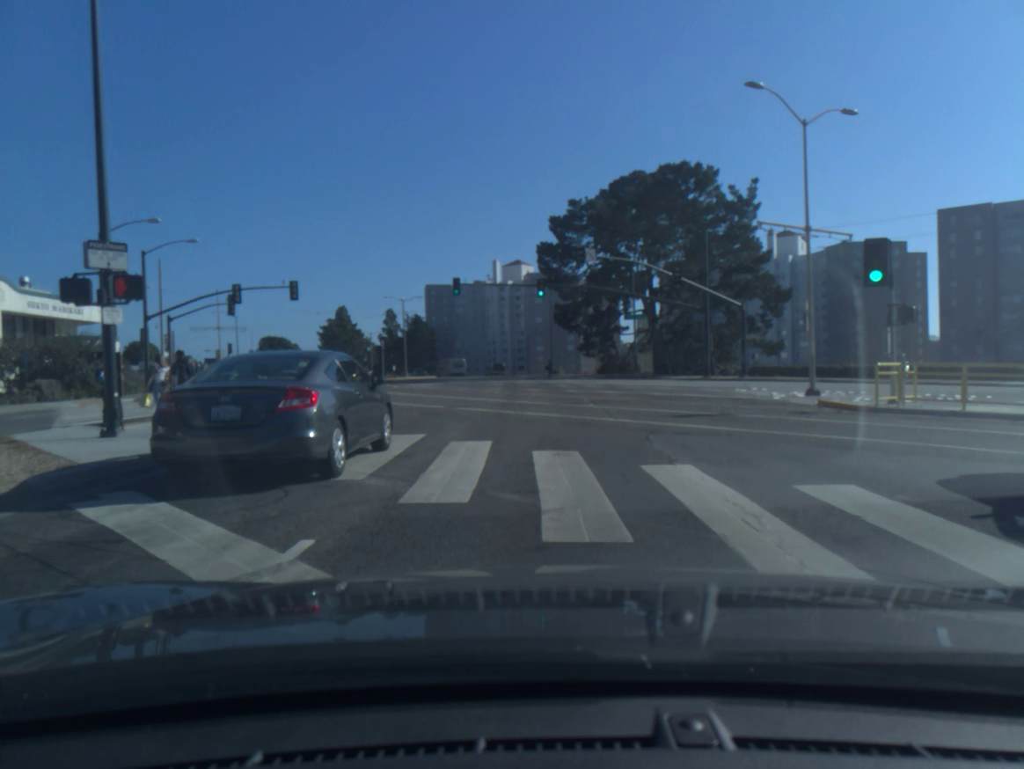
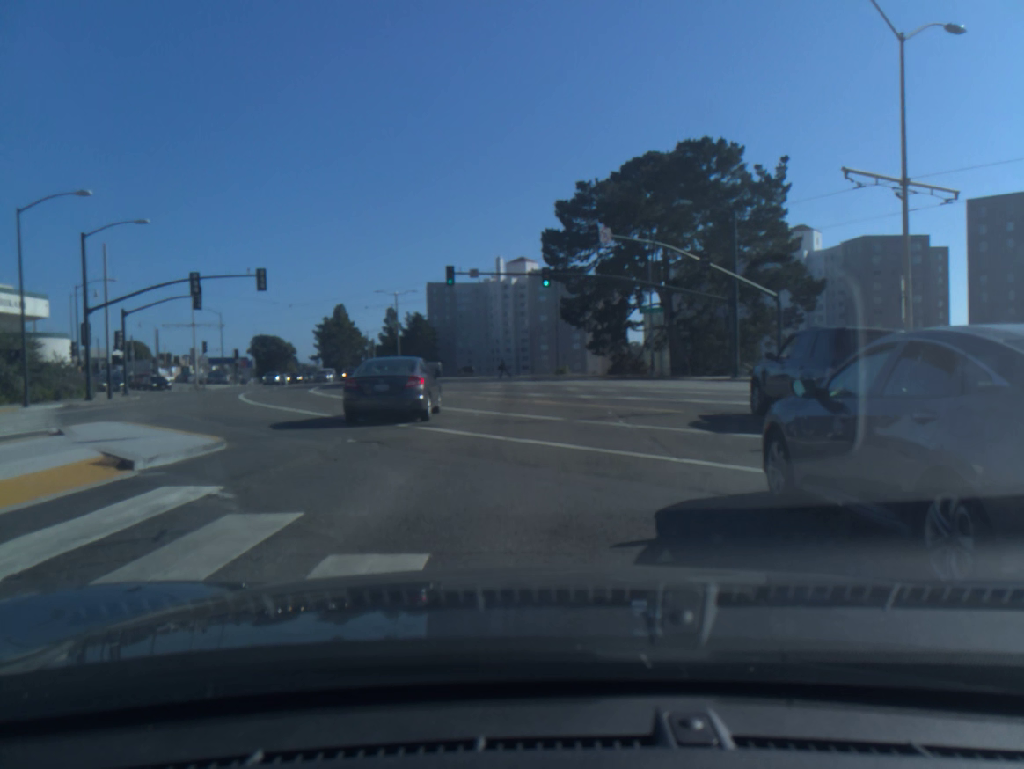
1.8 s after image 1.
(0.0, +7.0) m; 0°
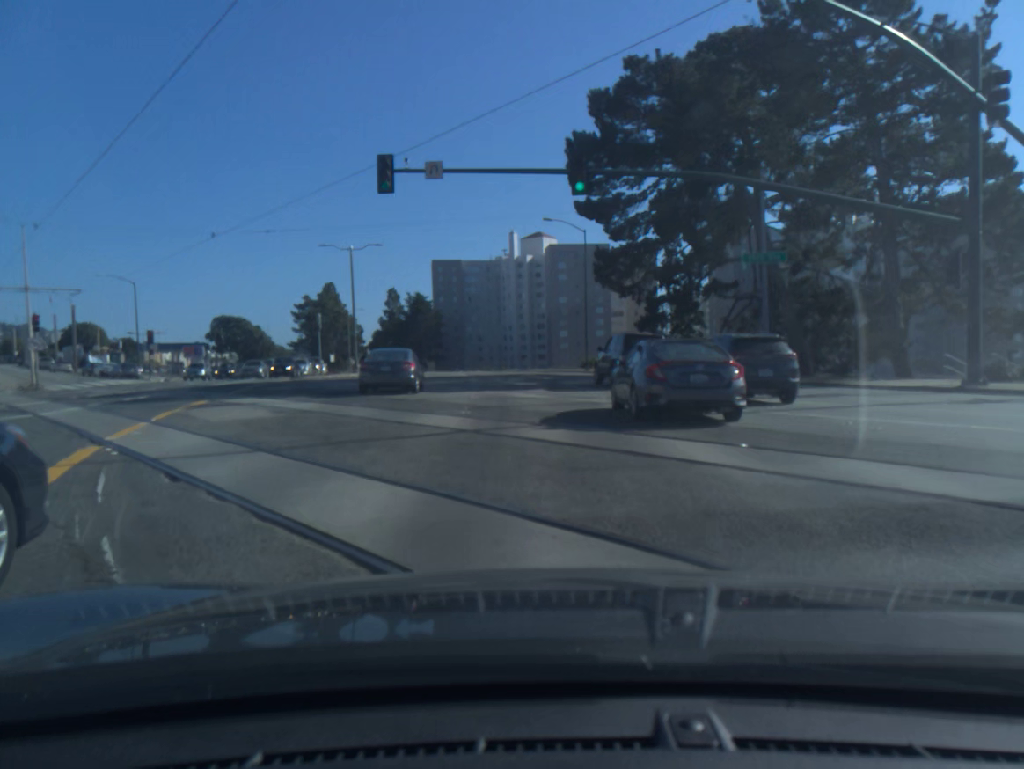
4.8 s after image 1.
(-0.3, +26.2) m; -1°
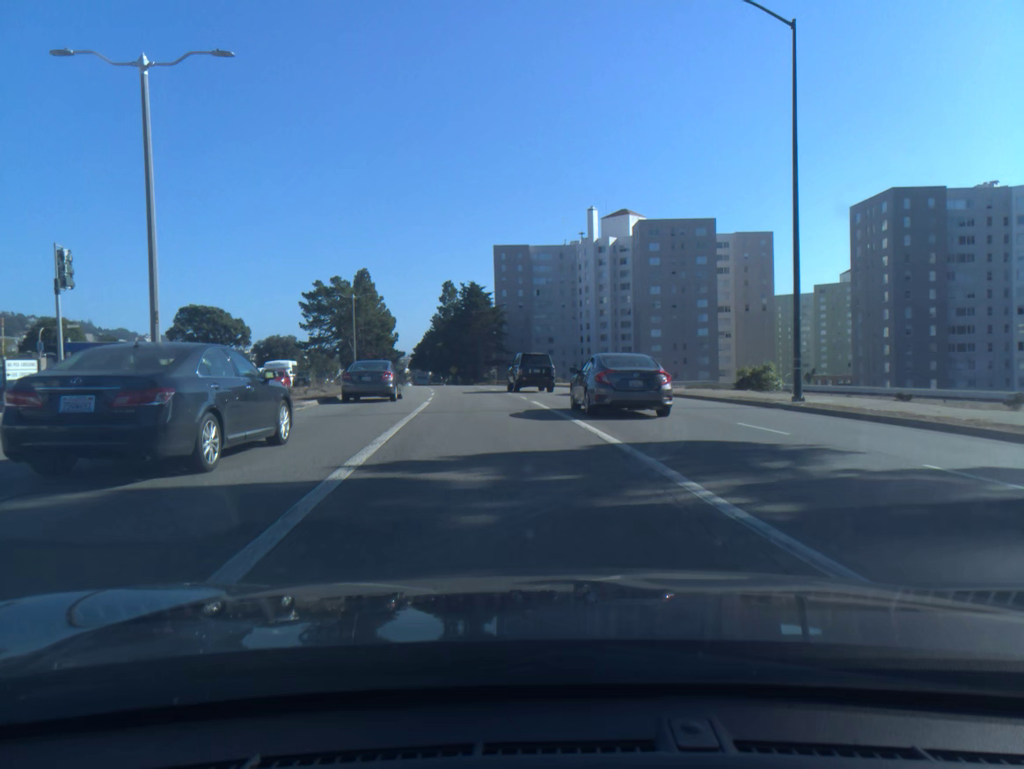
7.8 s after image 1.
(-1.3, +37.7) m; -6°
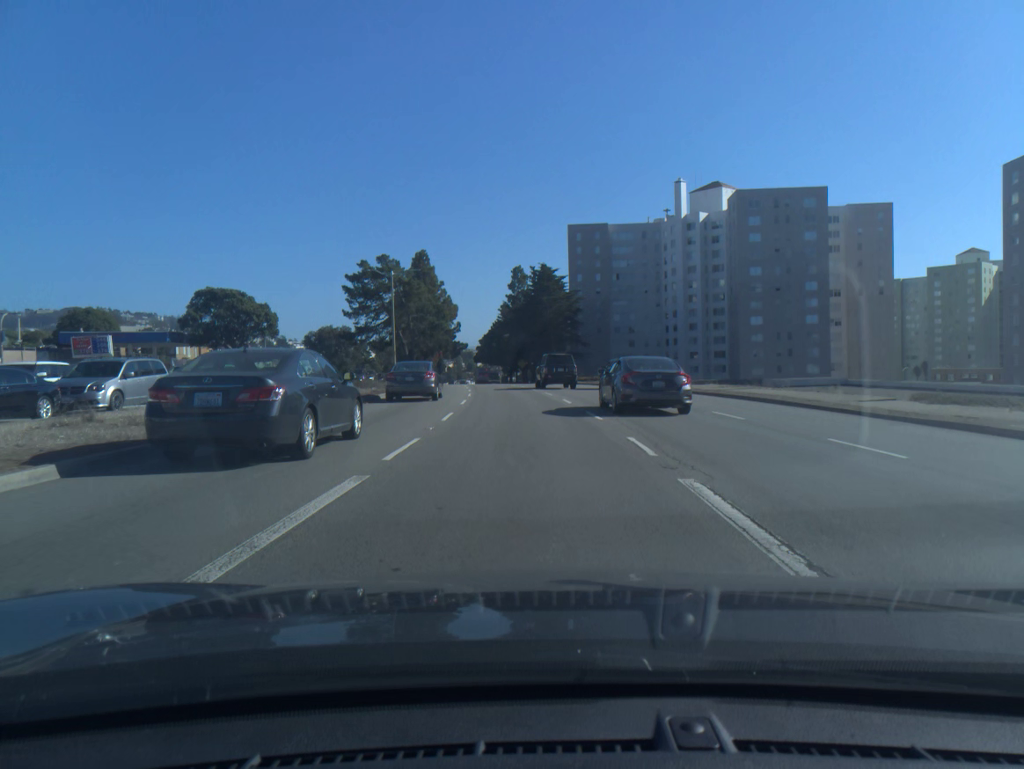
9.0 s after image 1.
(-0.9, +17.4) m; -5°
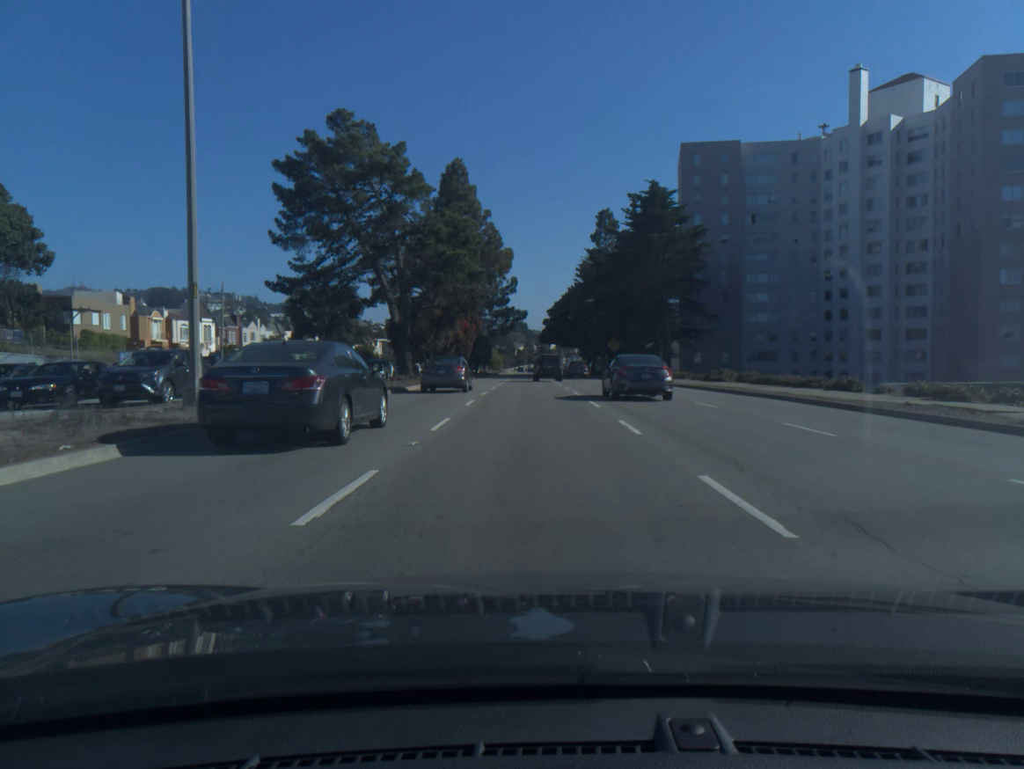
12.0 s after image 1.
(-2.7, +48.6) m; -5°
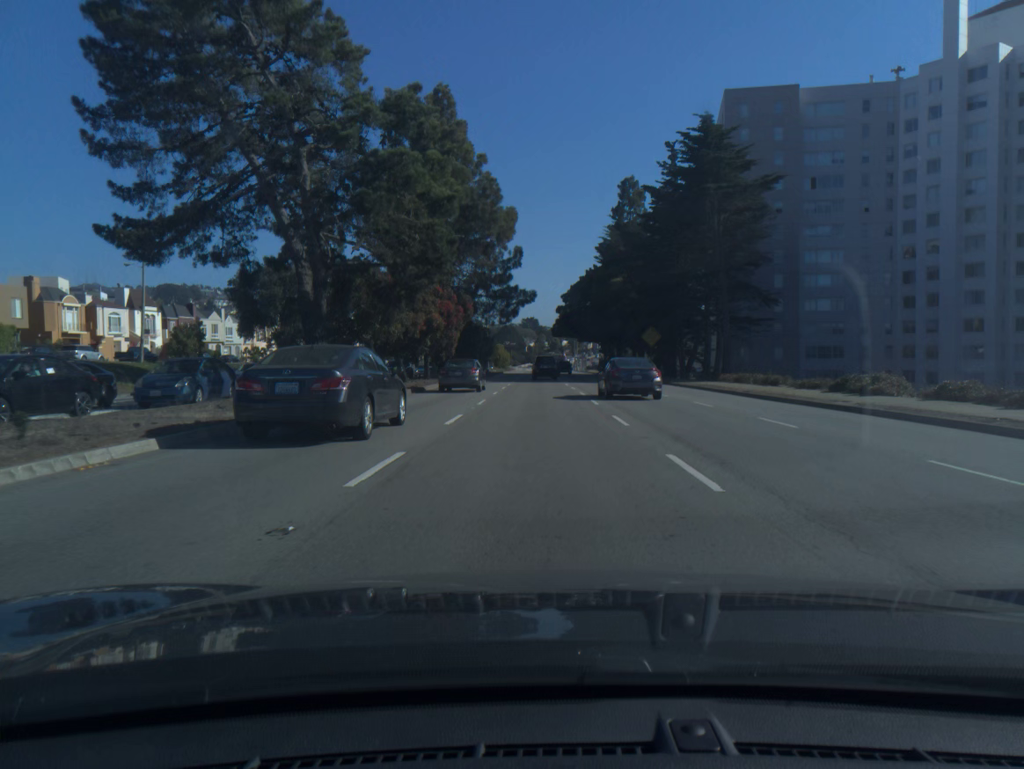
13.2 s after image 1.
(-0.1, +20.4) m; -1°
